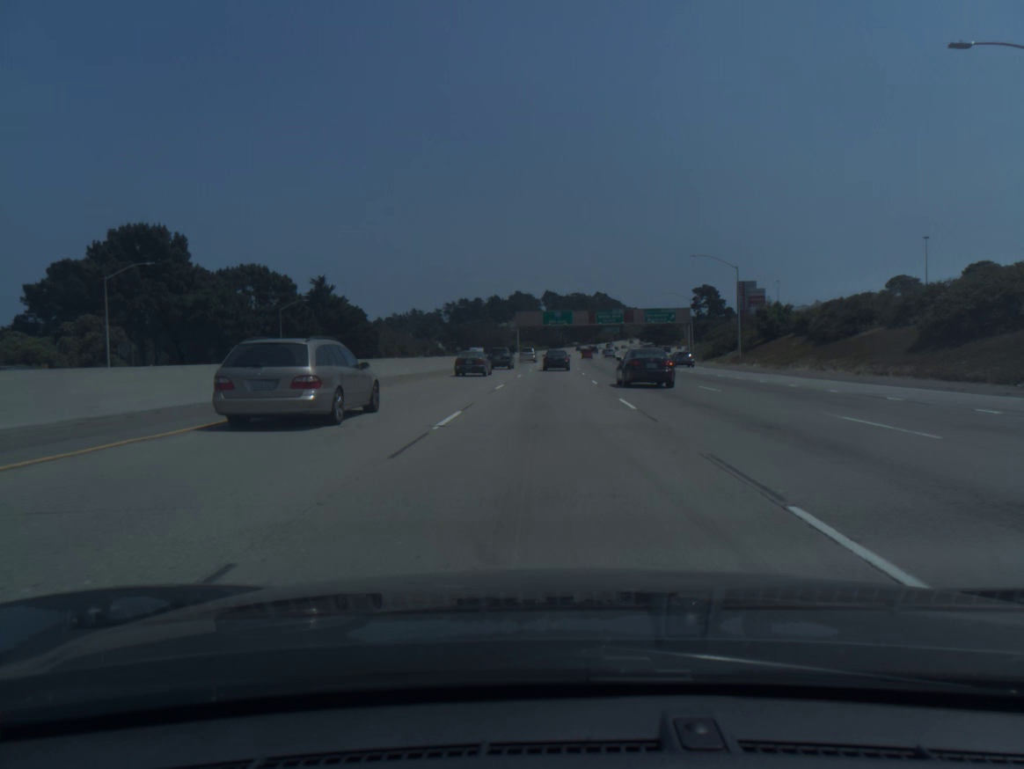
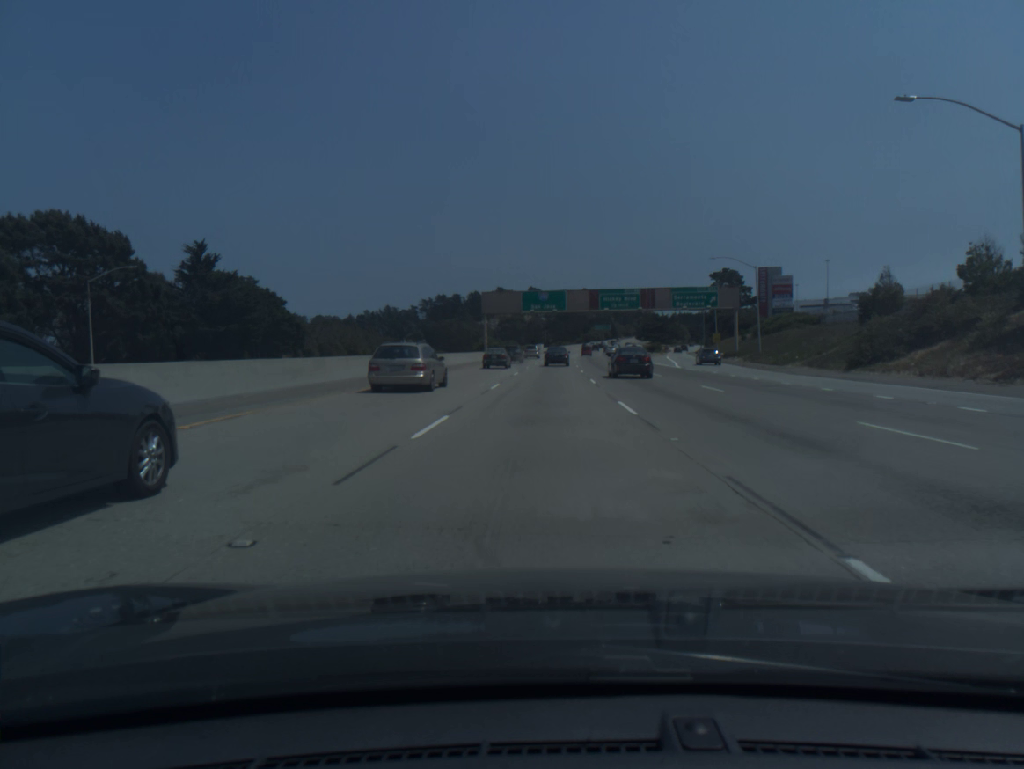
(+0.6, +45.5) m; +1°
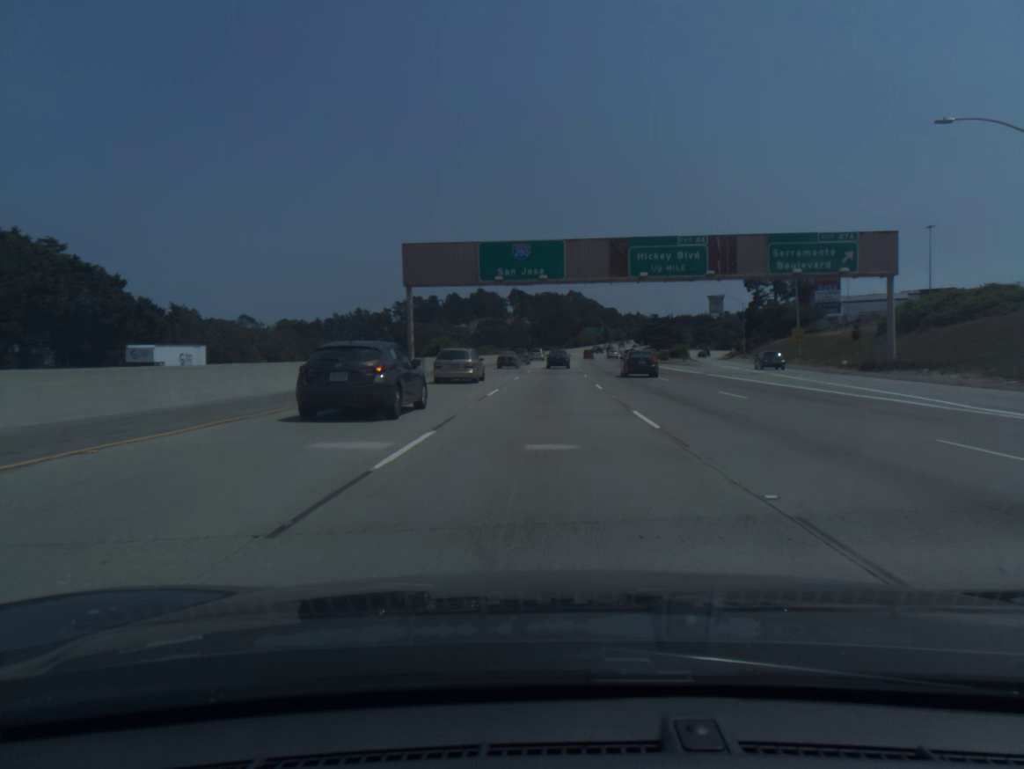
(+0.4, +46.3) m; +1°
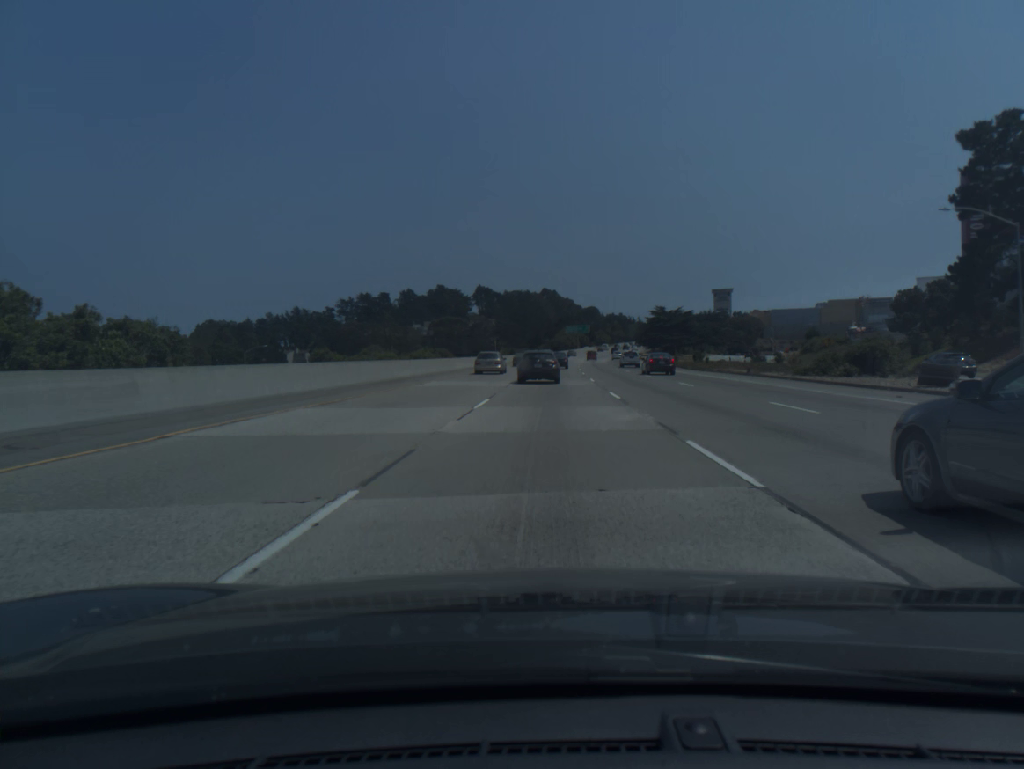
(+1.3, +78.9) m; +2°
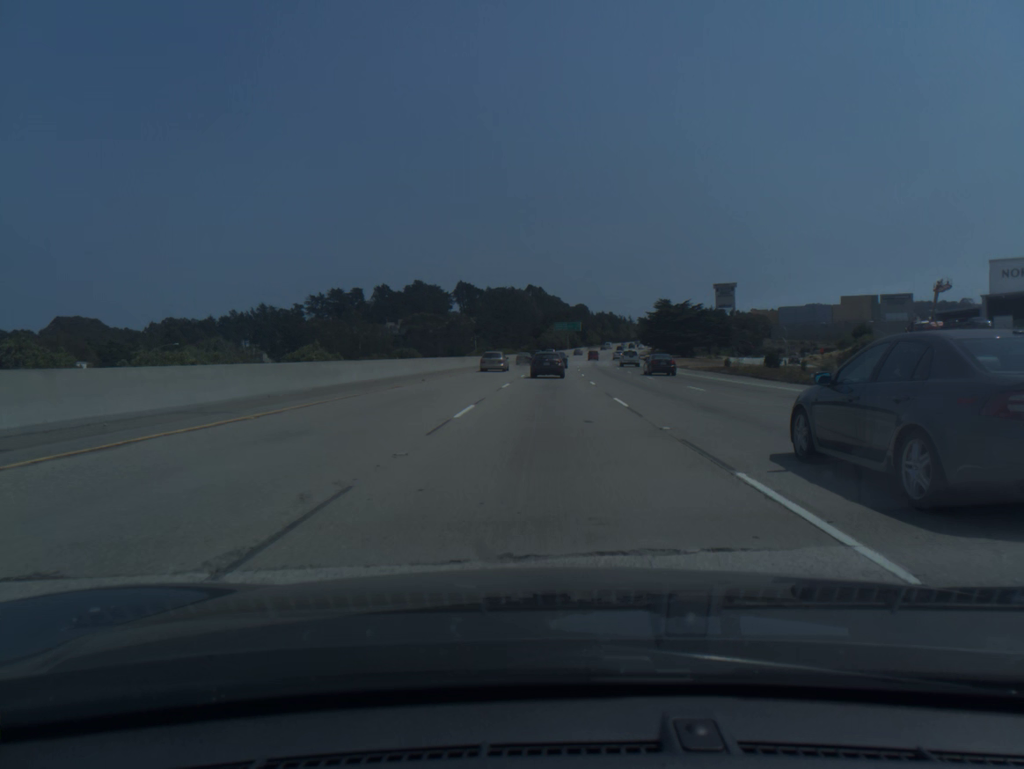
(+0.3, +32.4) m; +1°
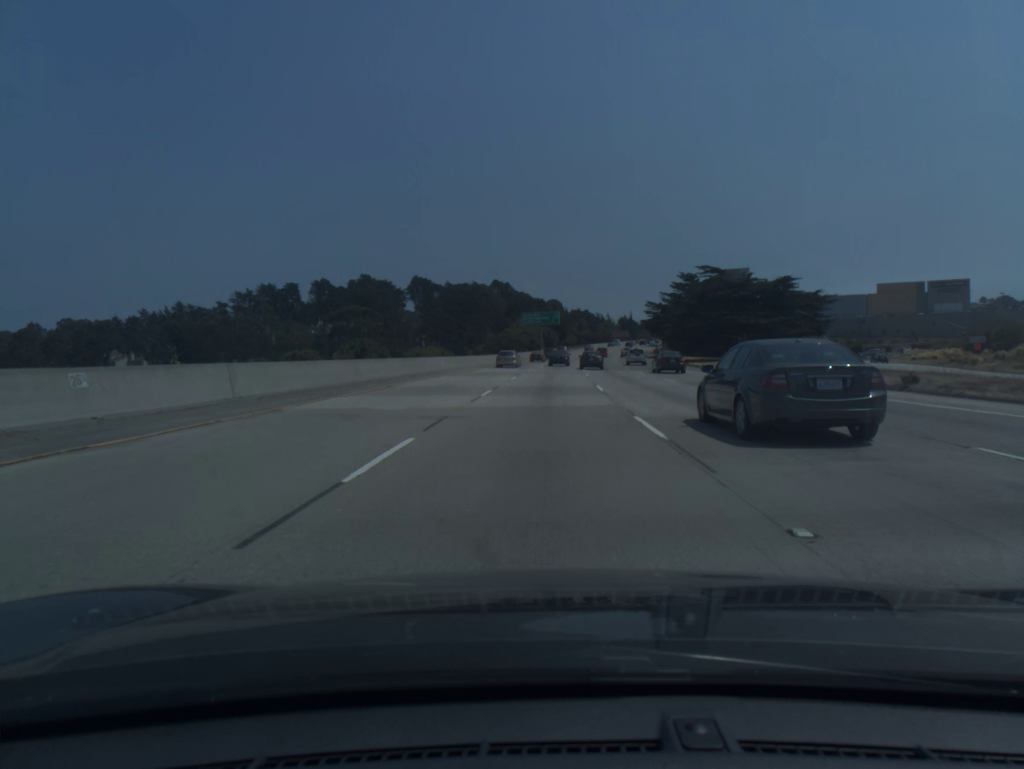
(+1.1, +65.9) m; +2°
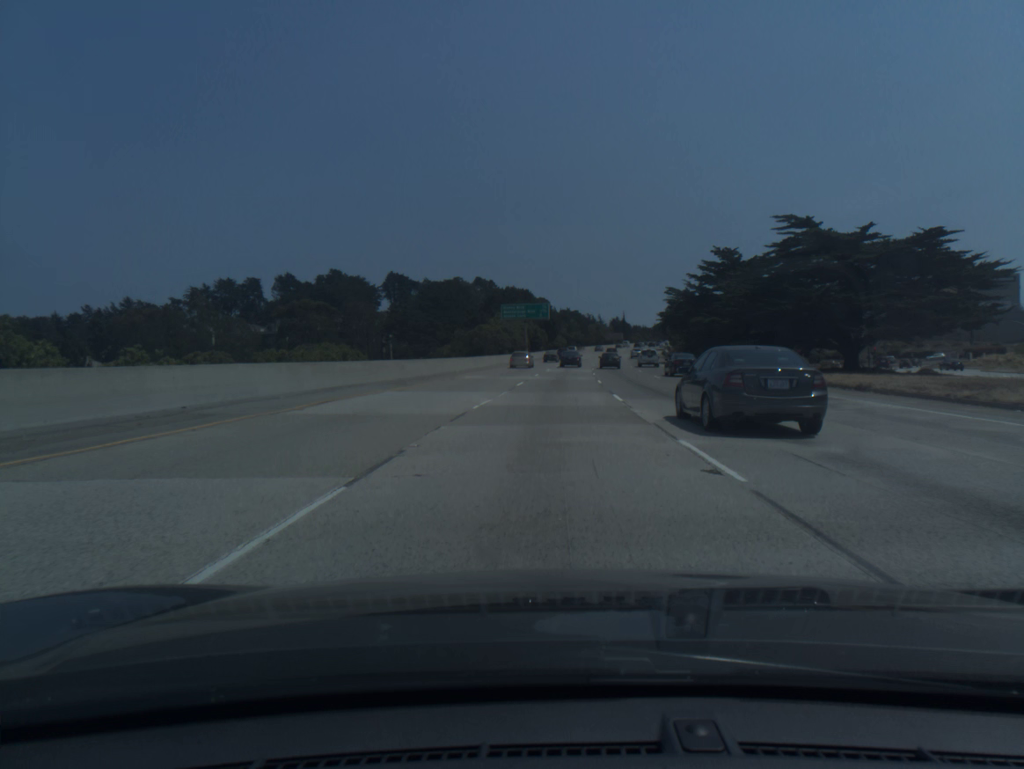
(+0.3, +33.5) m; +1°
